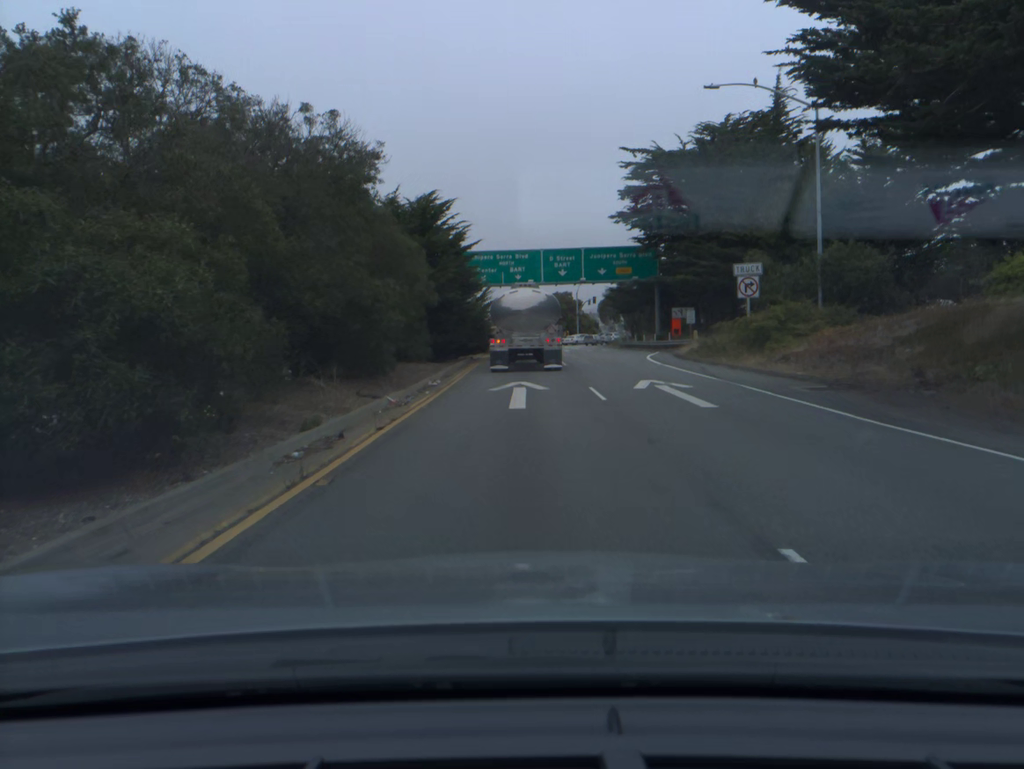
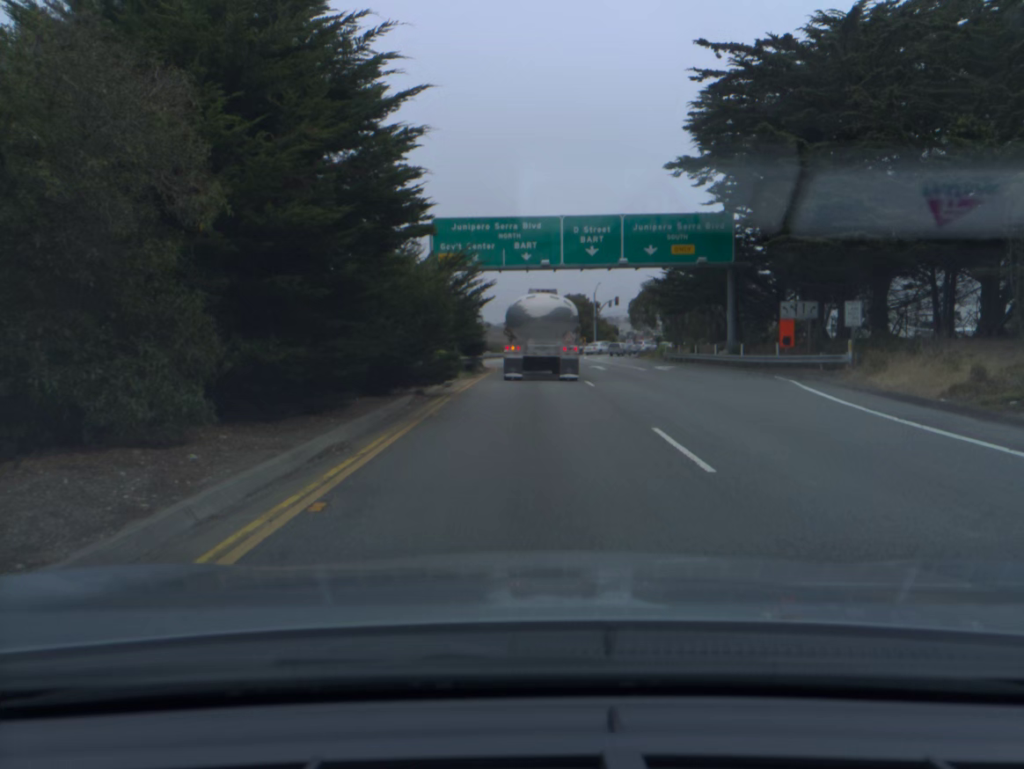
(-0.1, +23.1) m; -1°
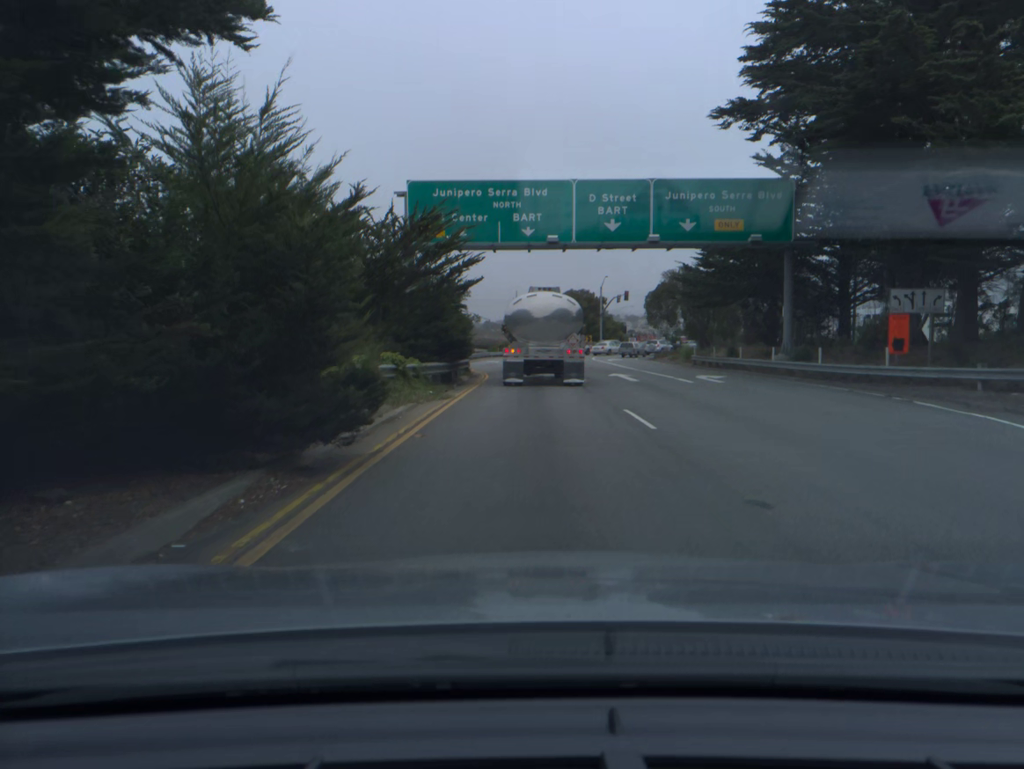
(0.0, +10.5) m; 0°
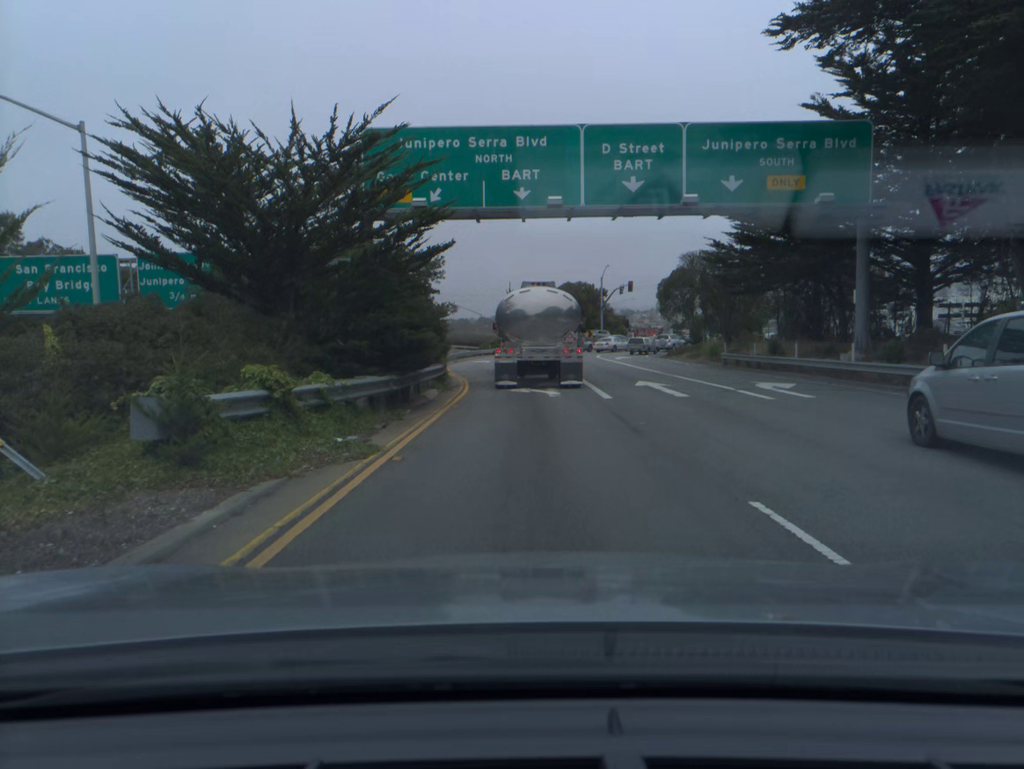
(+0.1, +9.1) m; +1°
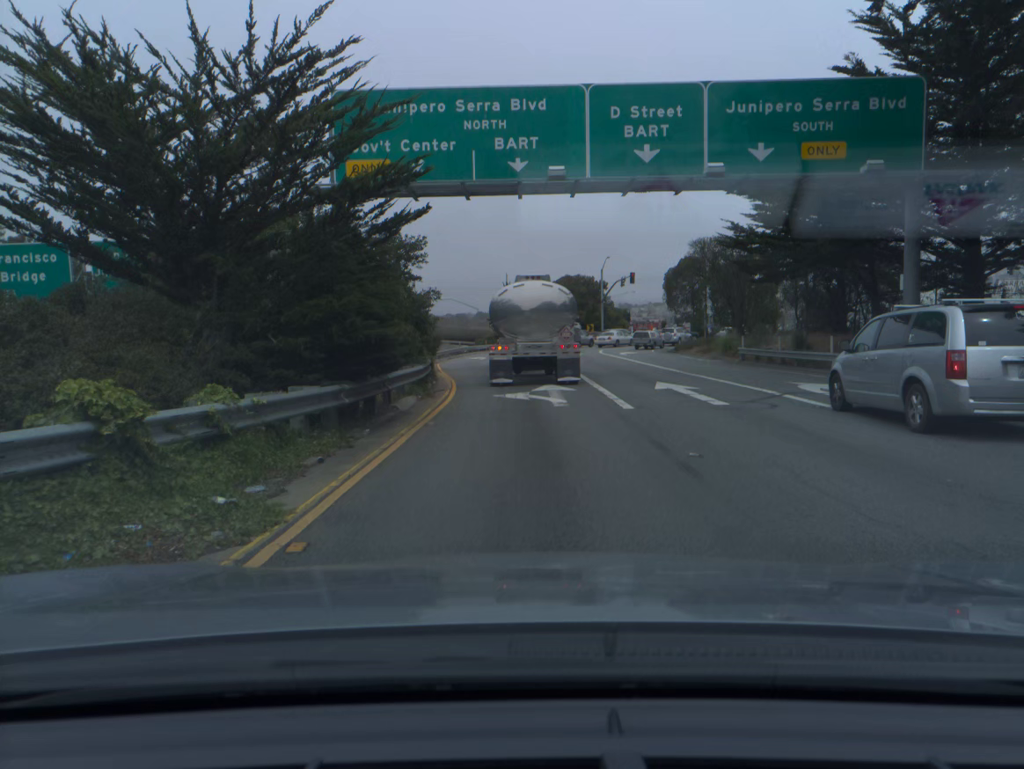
(0.0, +4.0) m; 0°
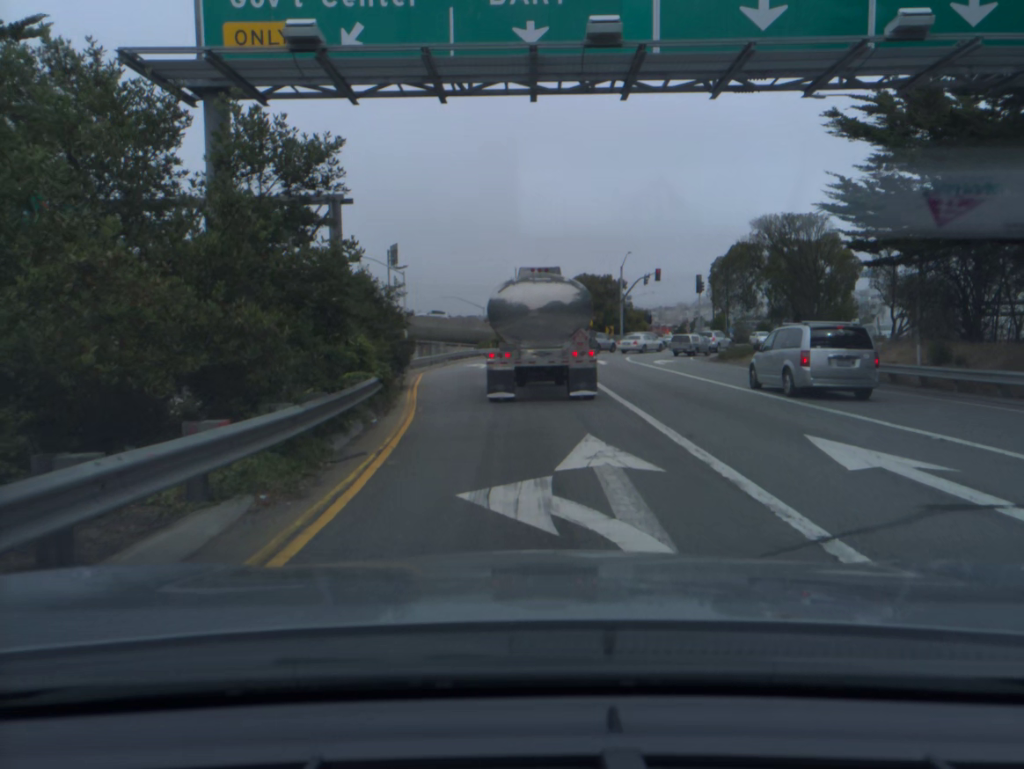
(-0.1, +11.1) m; -2°
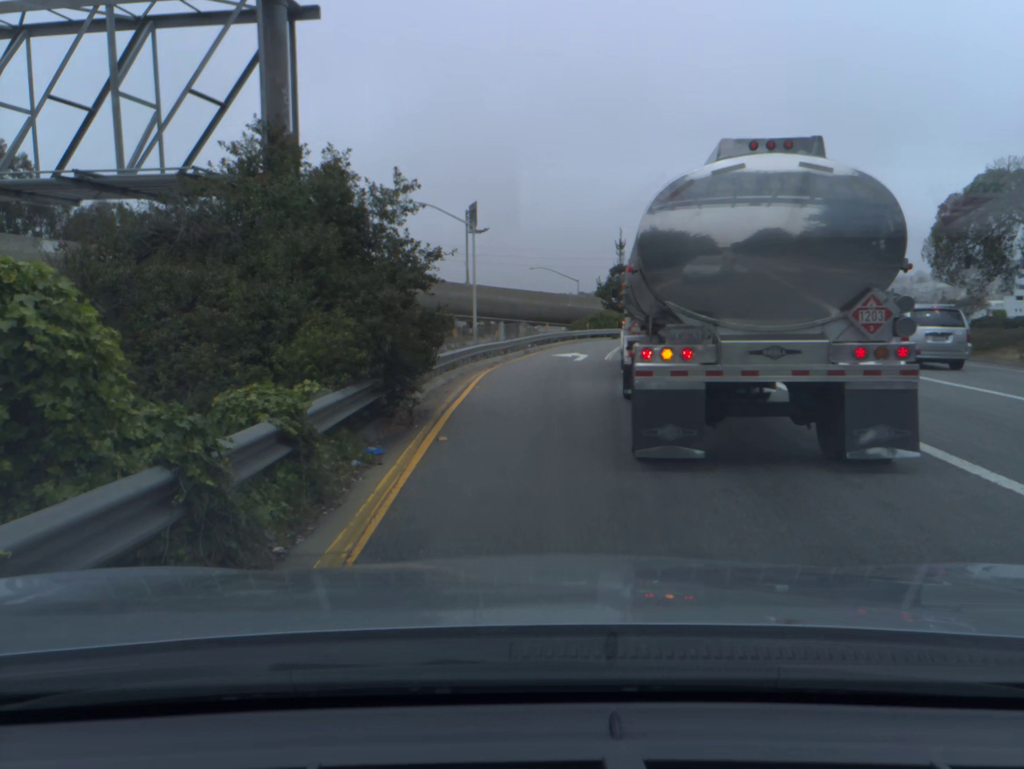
(-0.8, +13.9) m; -6°
